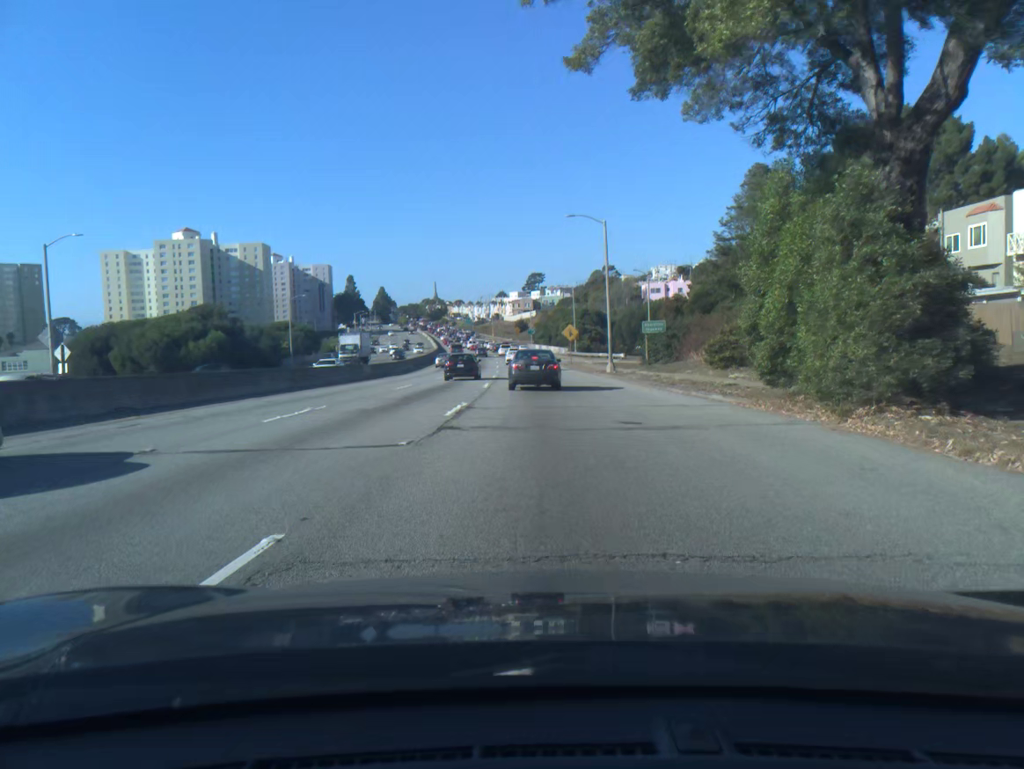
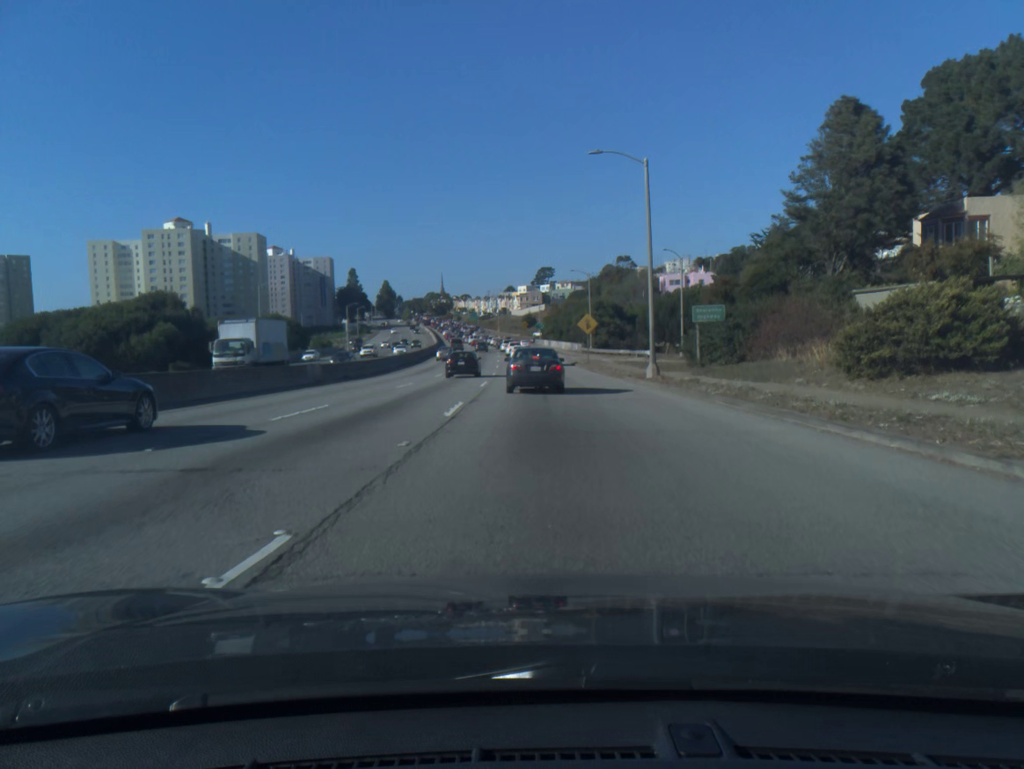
(0.0, +14.3) m; 0°
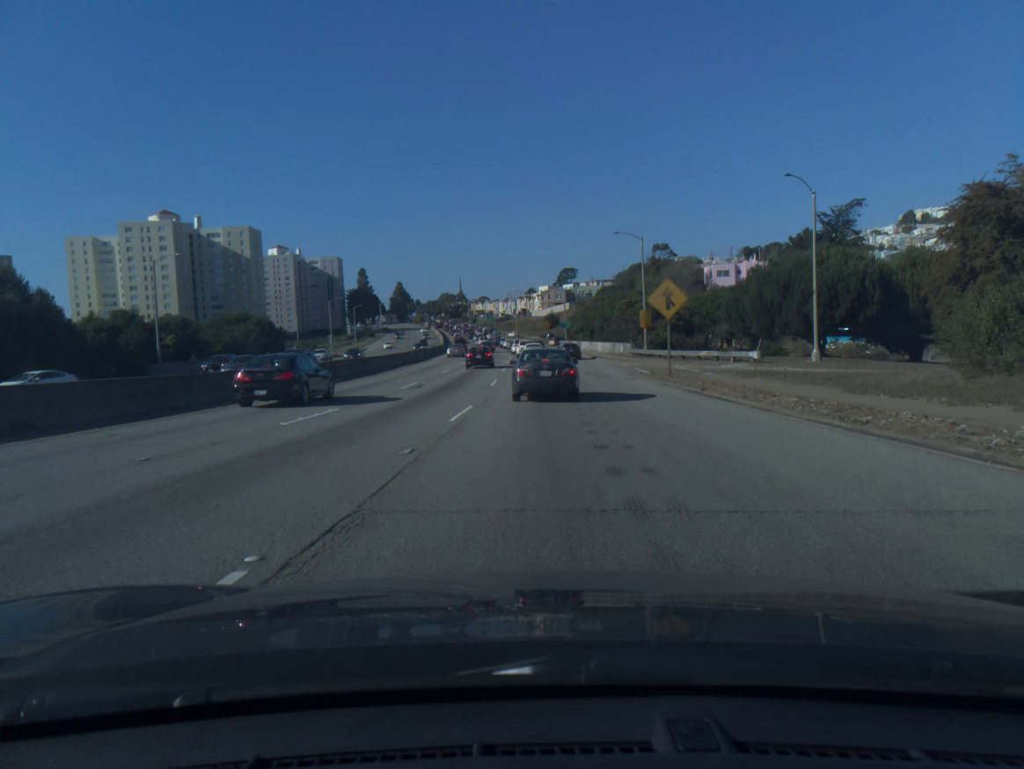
(-0.5, +30.3) m; -2°
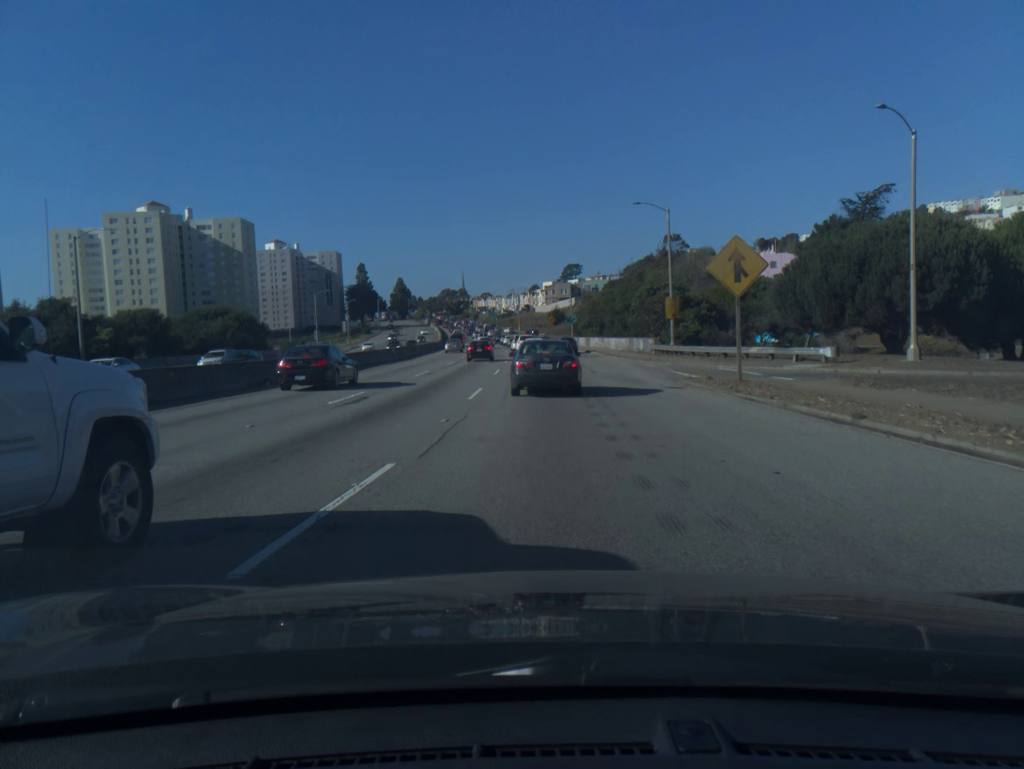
(0.0, +10.8) m; 0°
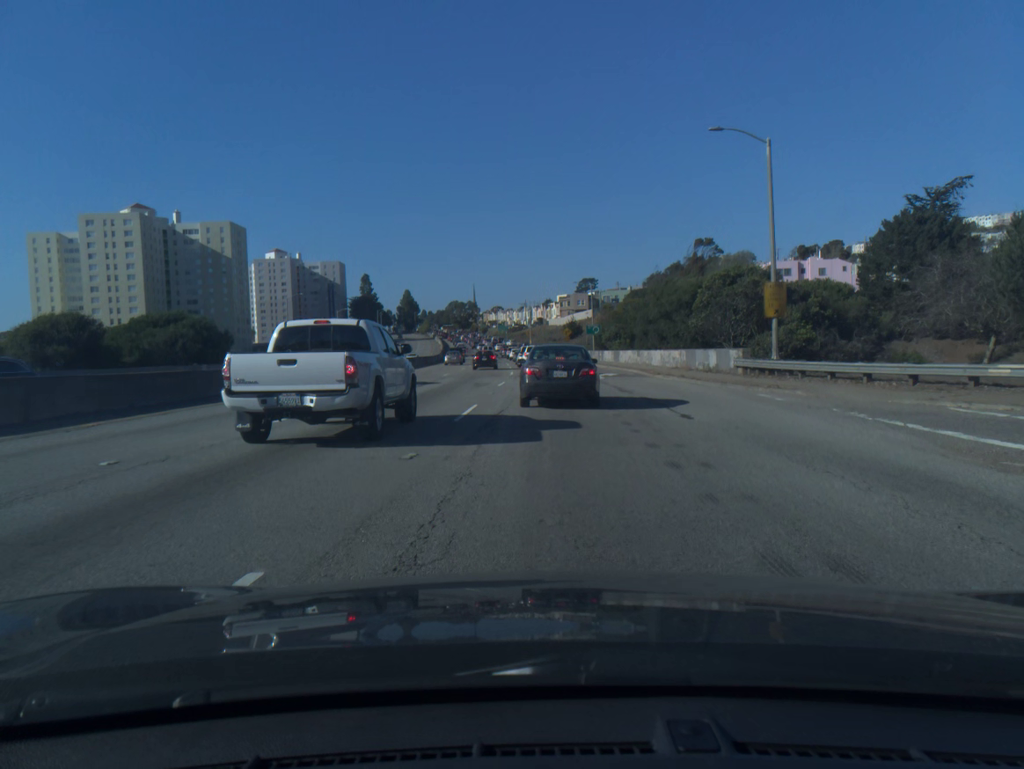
(-0.2, +19.7) m; -1°
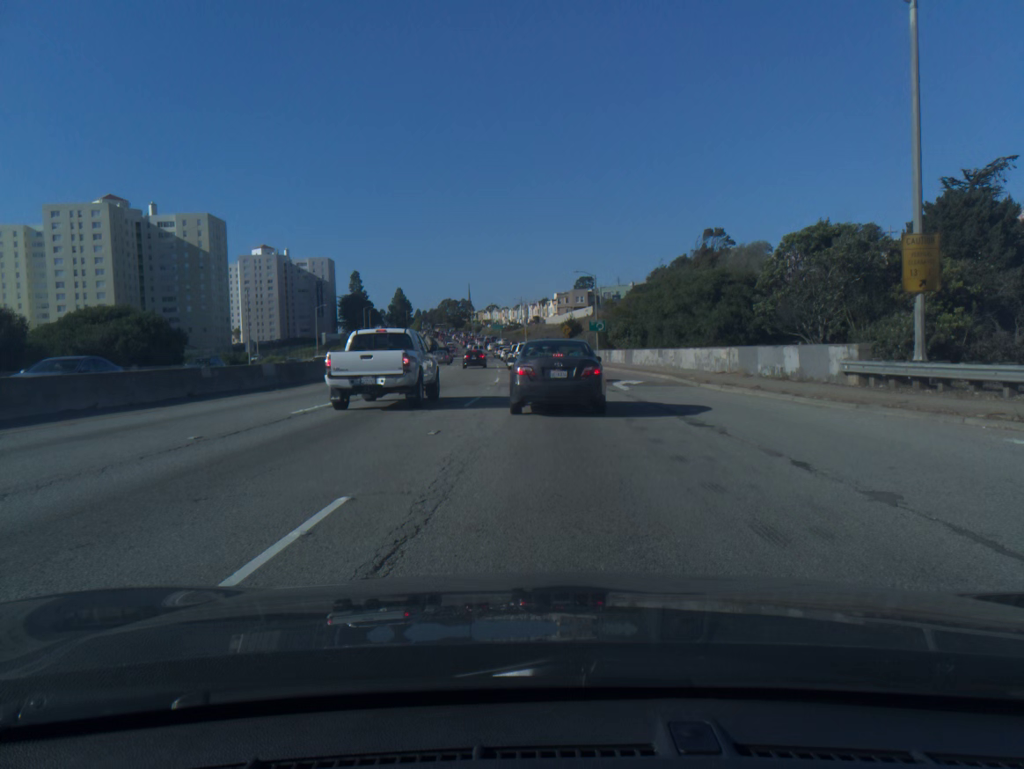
(+0.1, +12.2) m; 0°
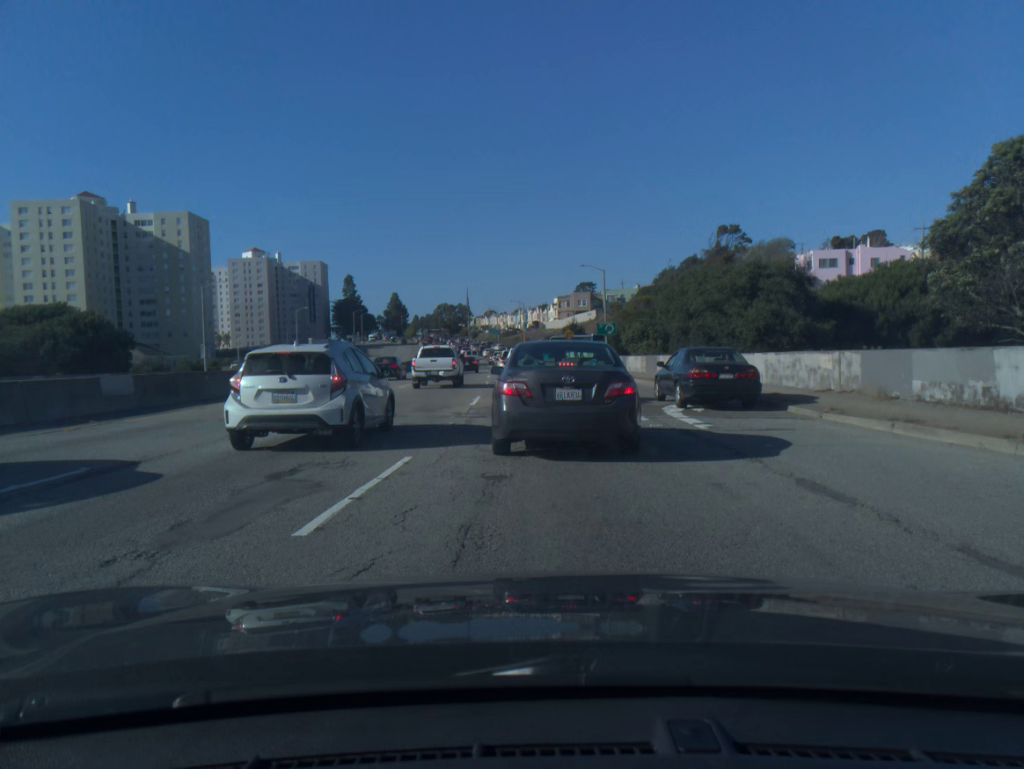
(-0.1, +12.1) m; 0°
